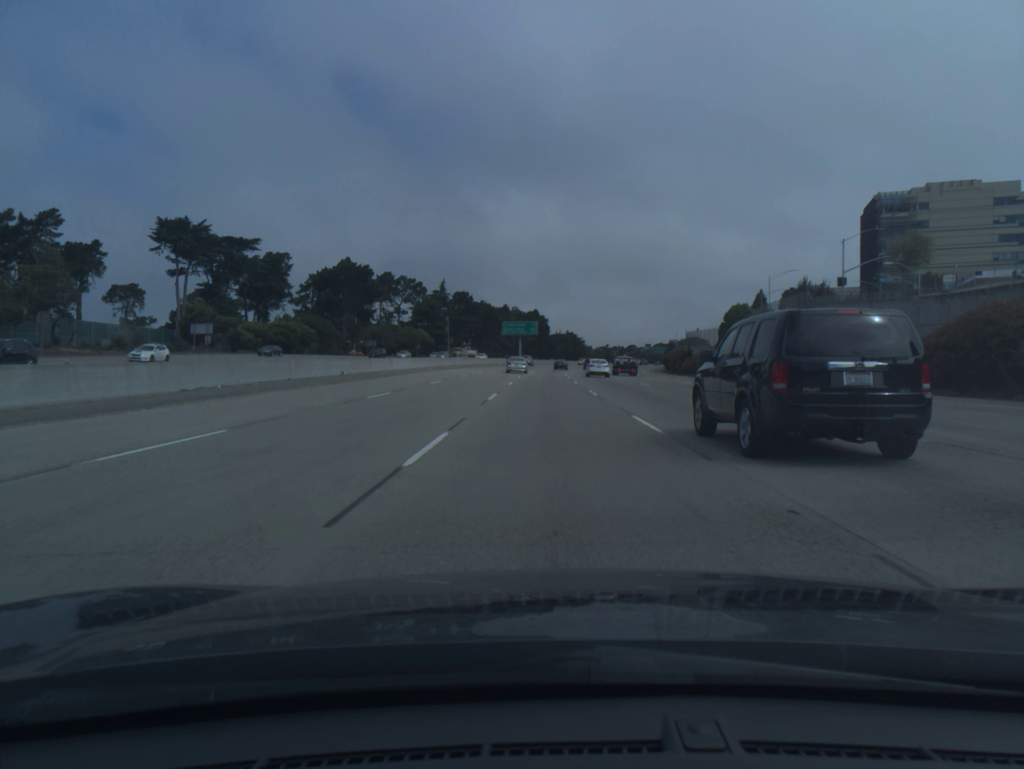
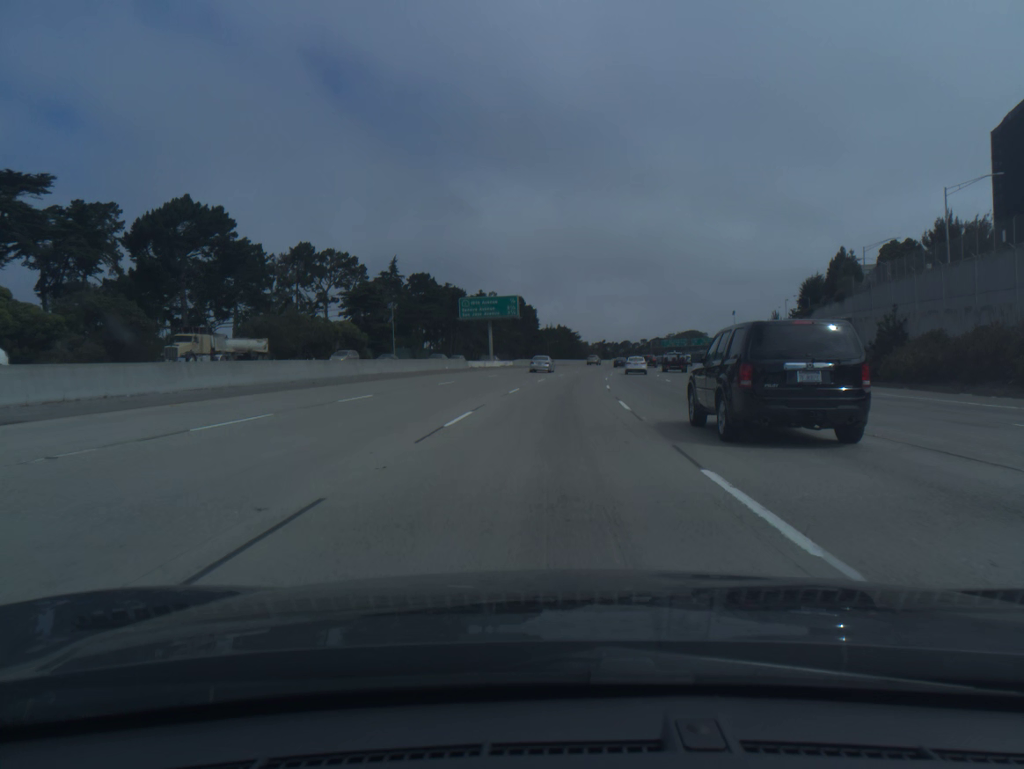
(+0.2, +66.0) m; +1°
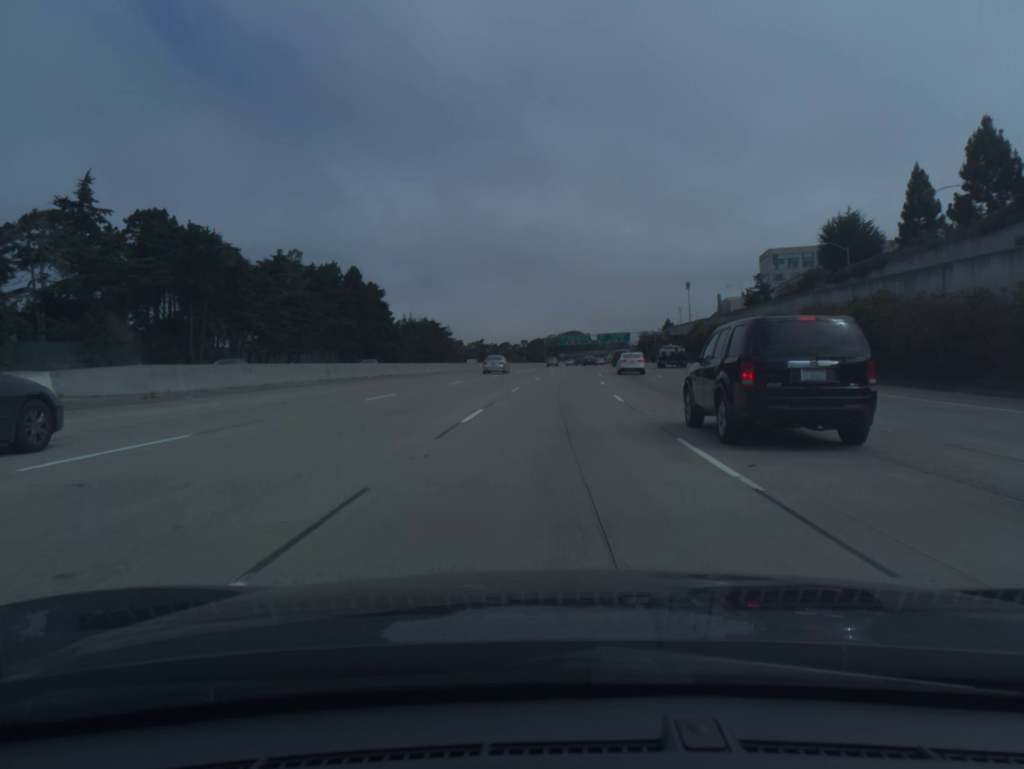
(+5.8, +84.5) m; +9°
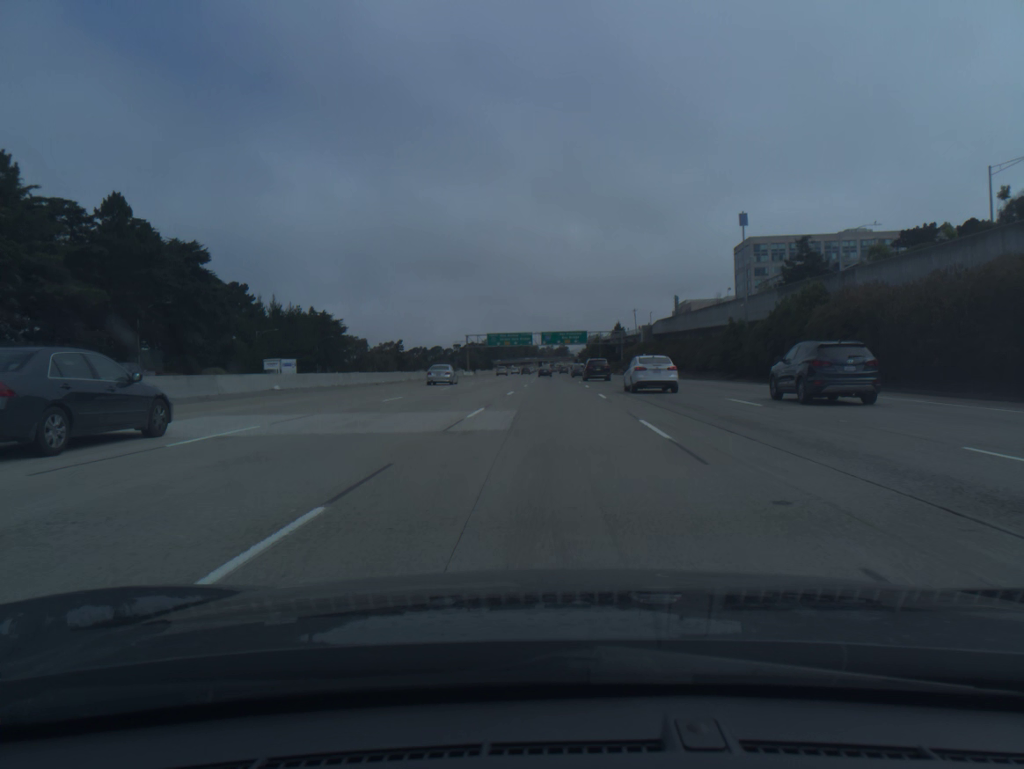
(+3.2, +69.0) m; +5°
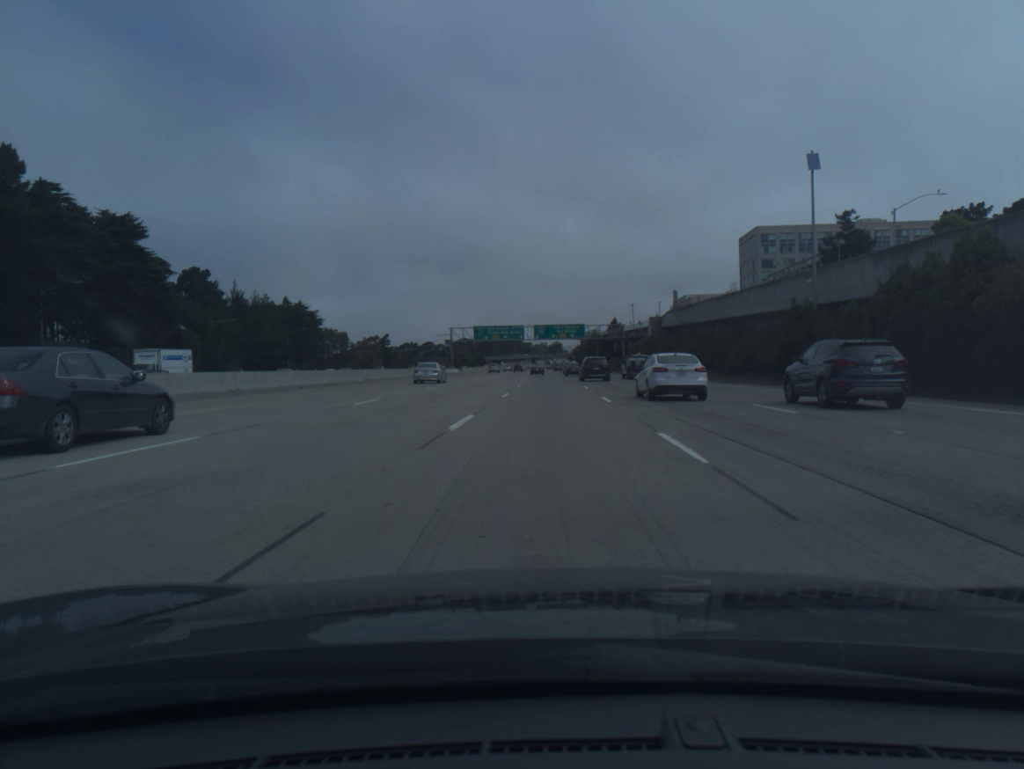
(+0.1, +17.4) m; 0°
